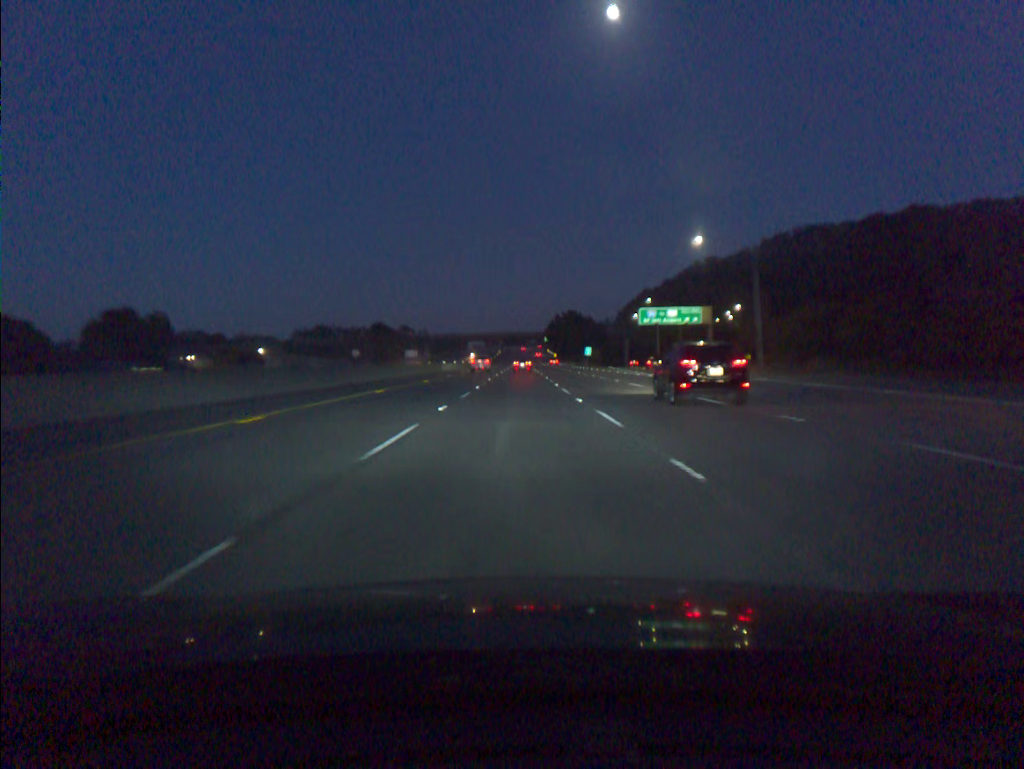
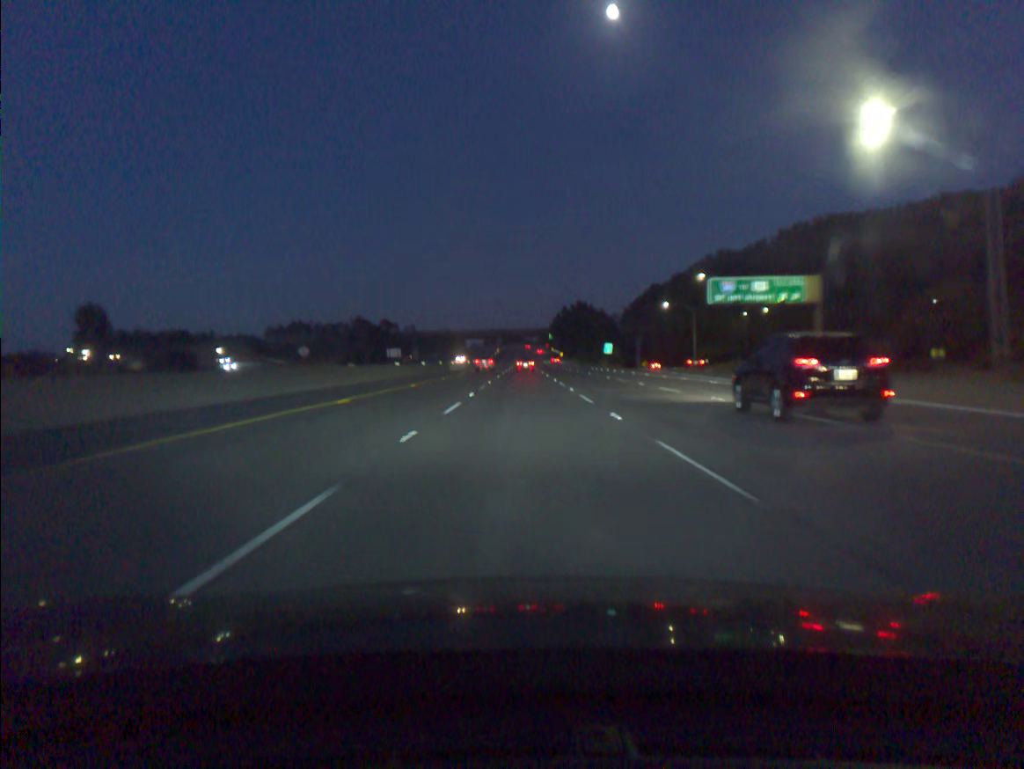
(-0.1, +36.6) m; 0°
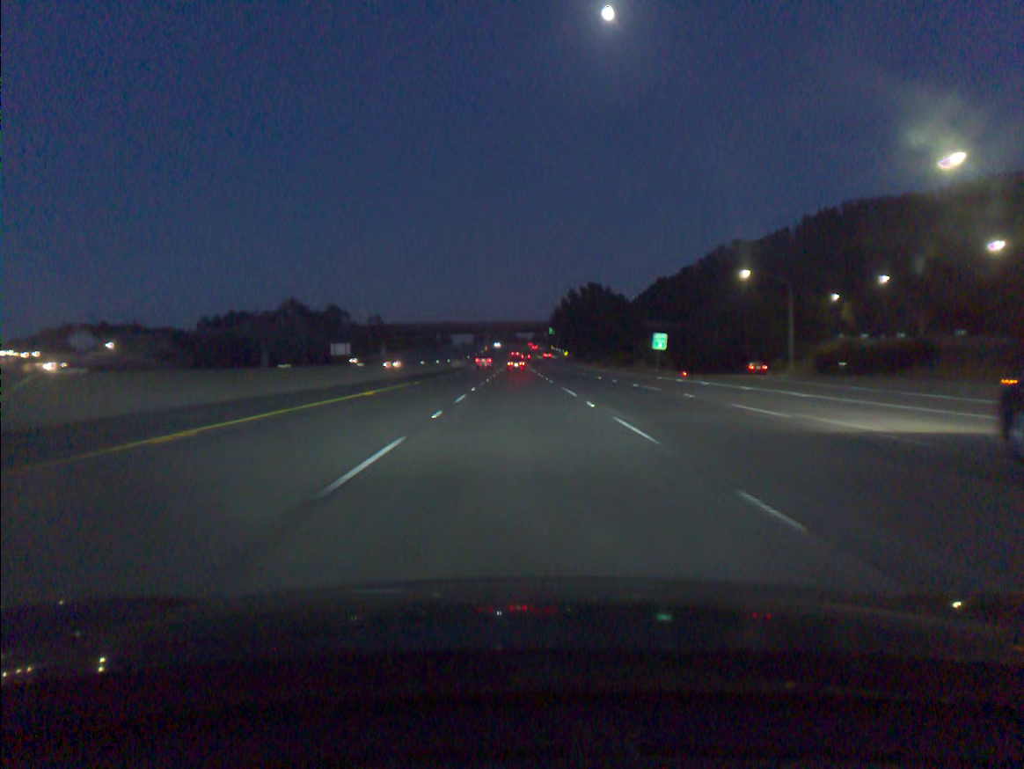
(+0.3, +54.8) m; +1°
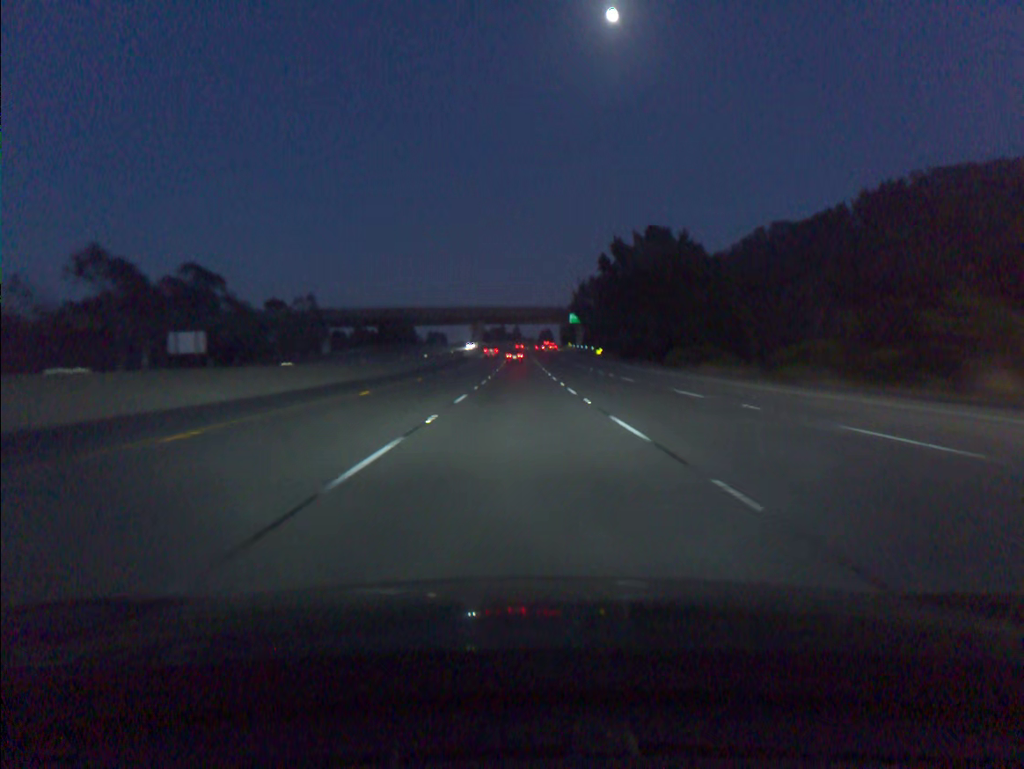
(-0.1, +73.0) m; 0°
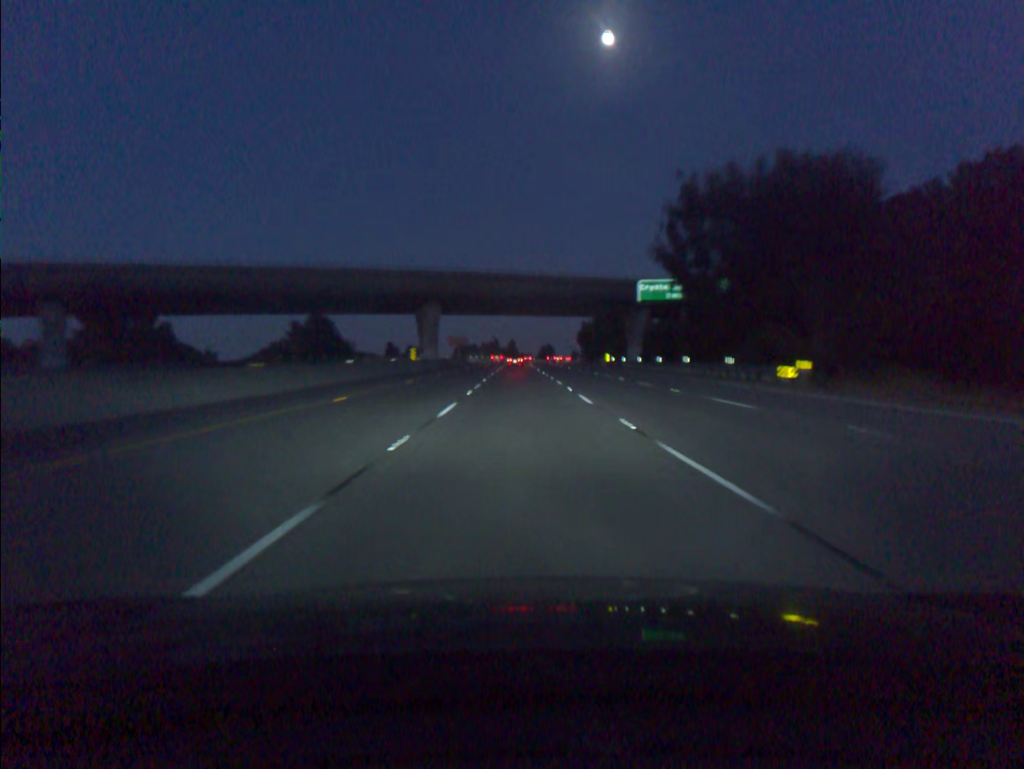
(+0.1, +90.9) m; 0°
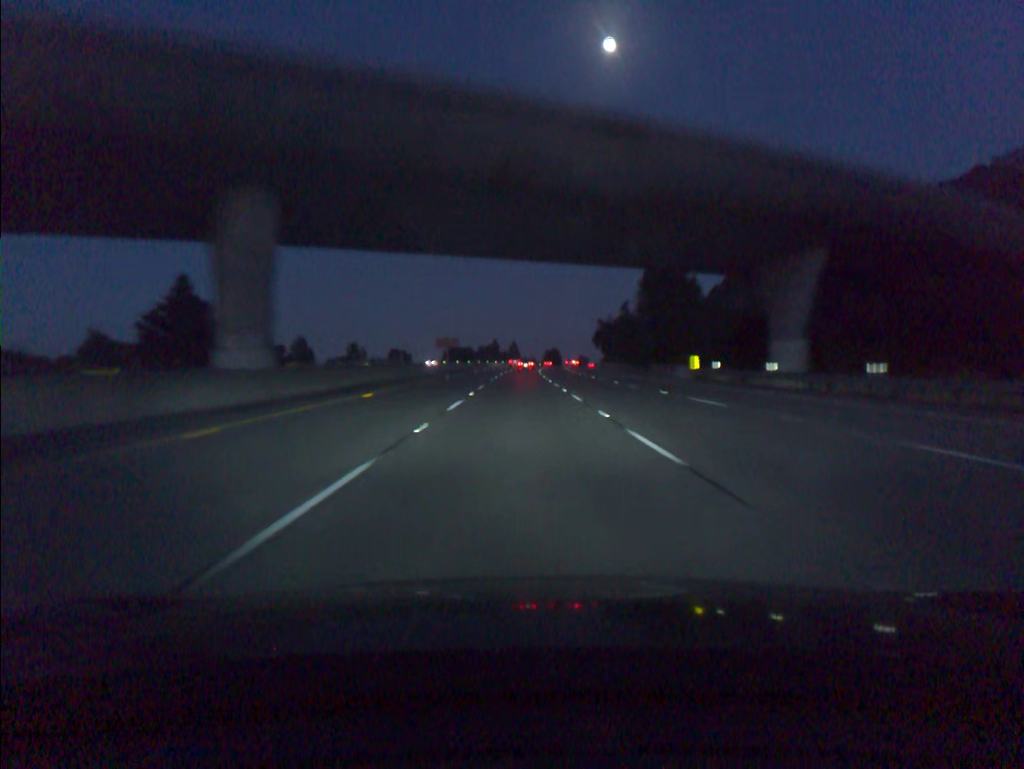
(0.0, +54.1) m; 0°
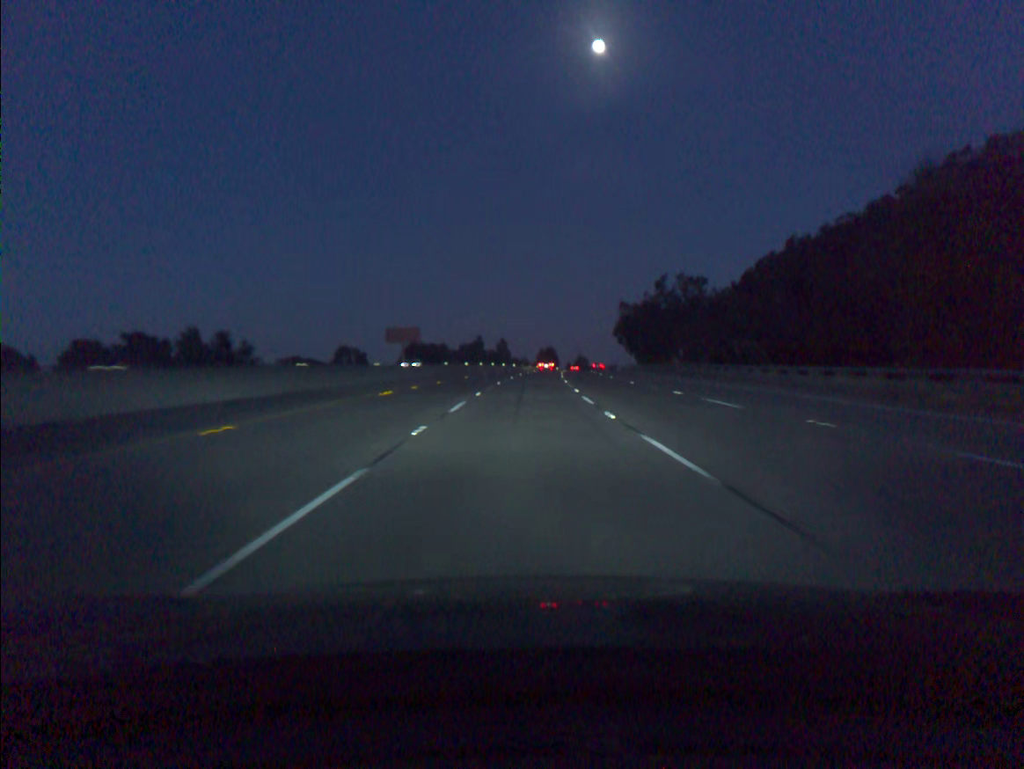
(+0.2, +72.3) m; +1°
